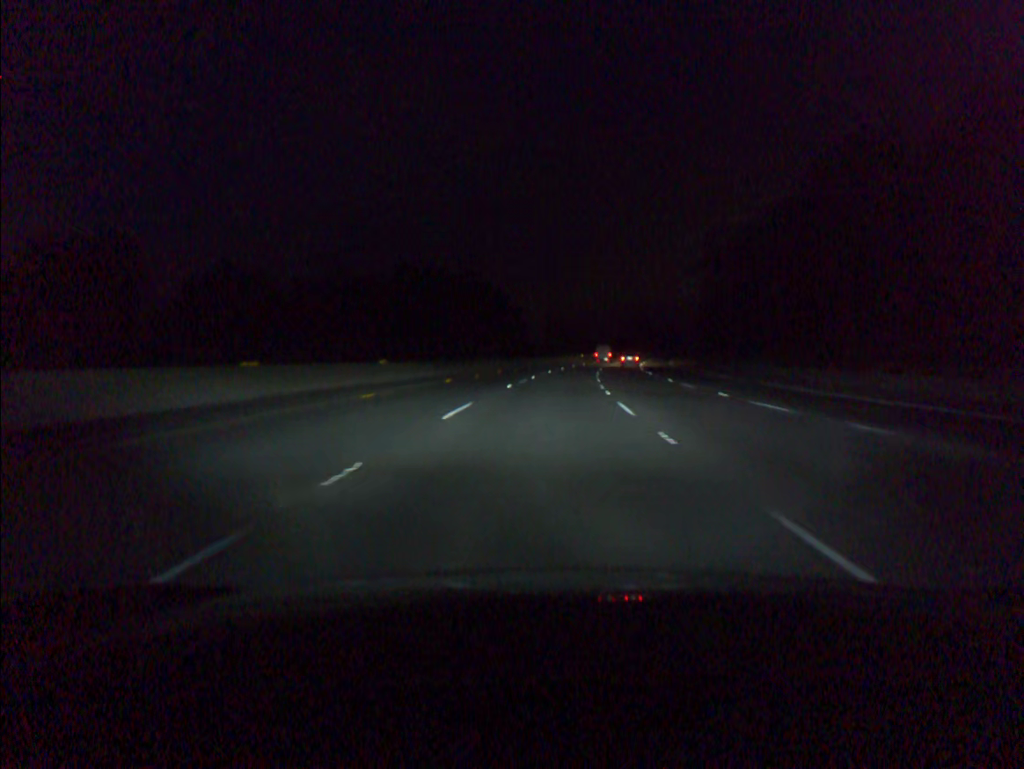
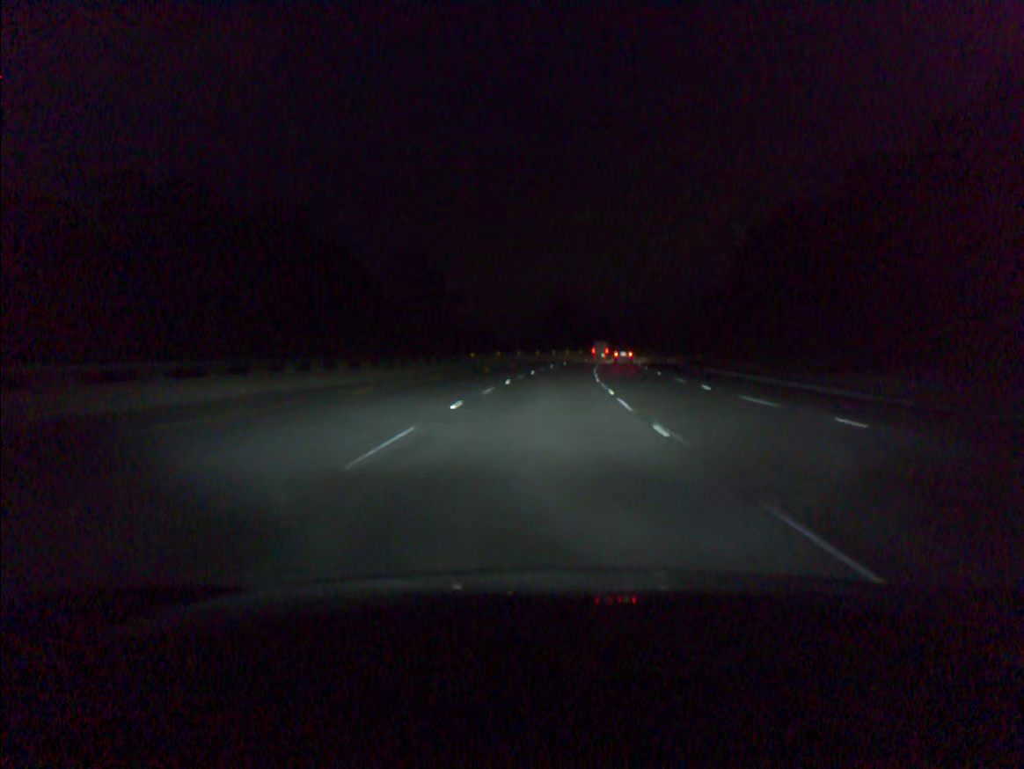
(+5.6, +86.2) m; +7°
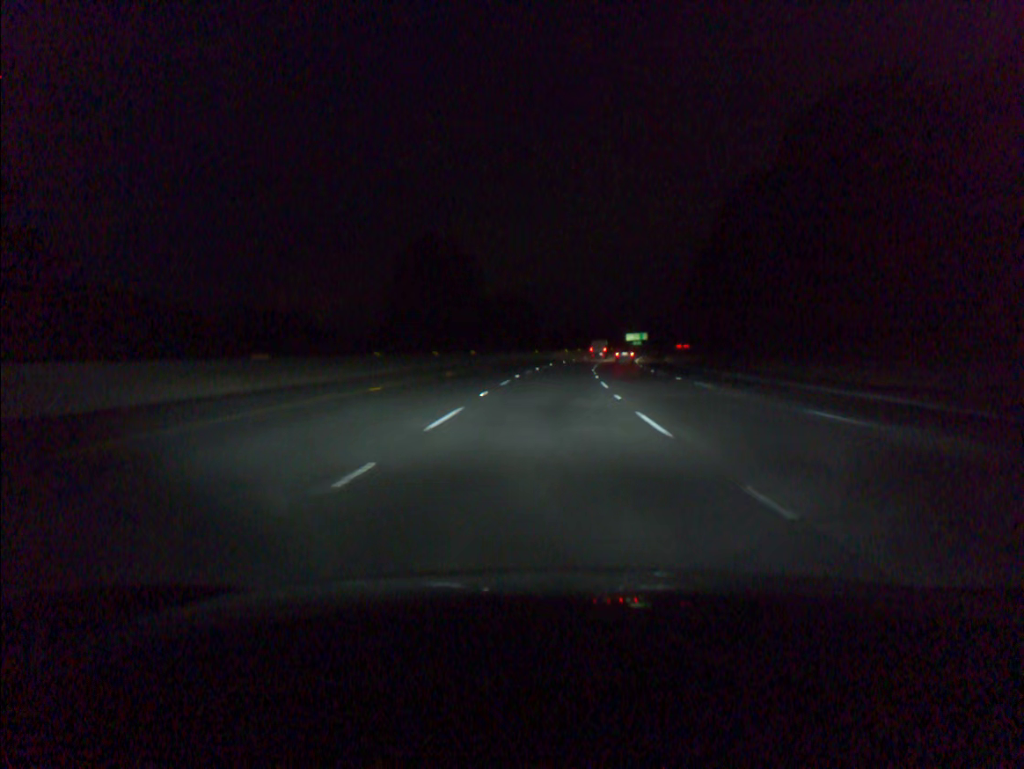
(+5.1, +86.3) m; +7°
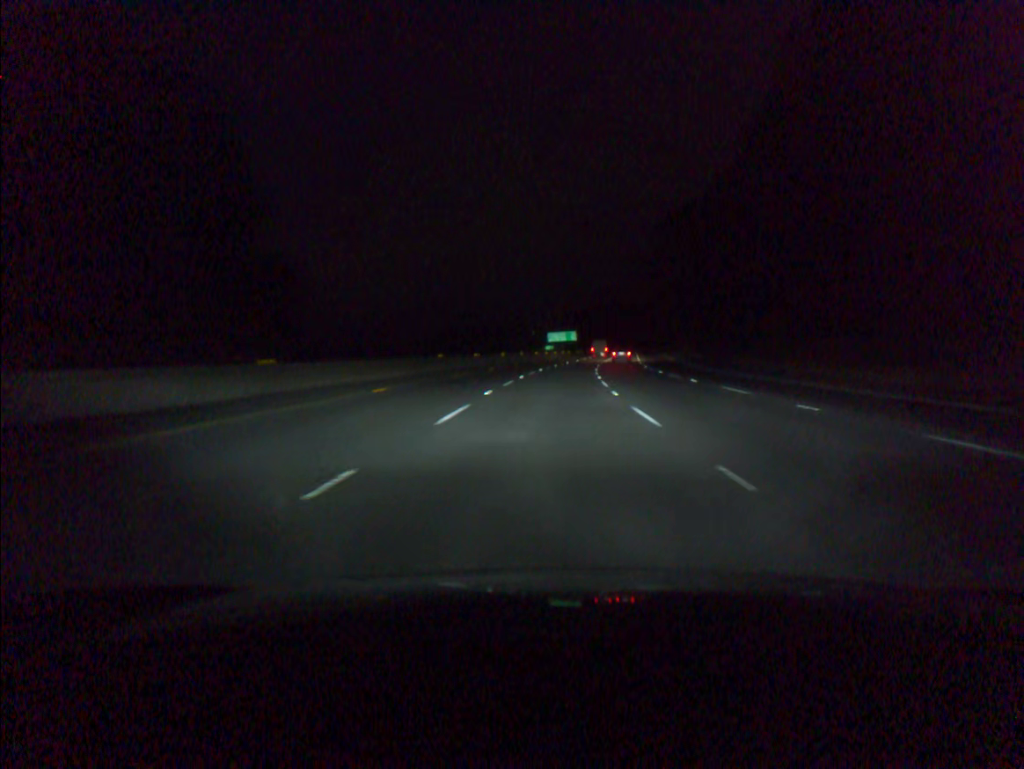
(+5.0, +86.3) m; +7°
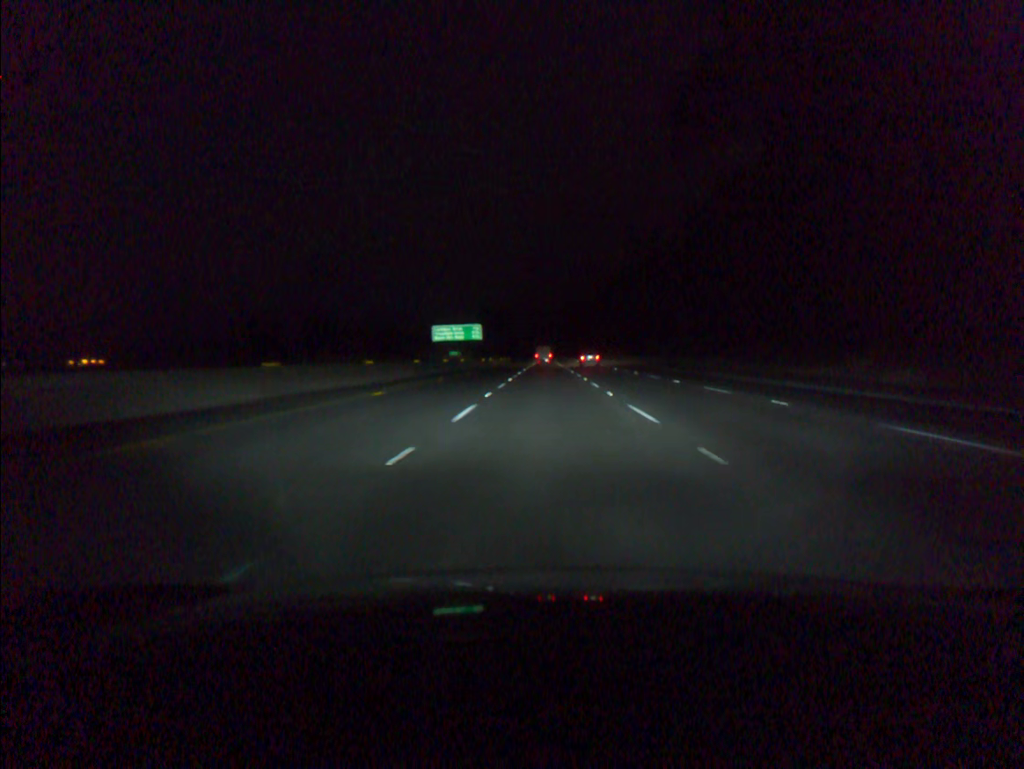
(+5.2, +86.3) m; +6°
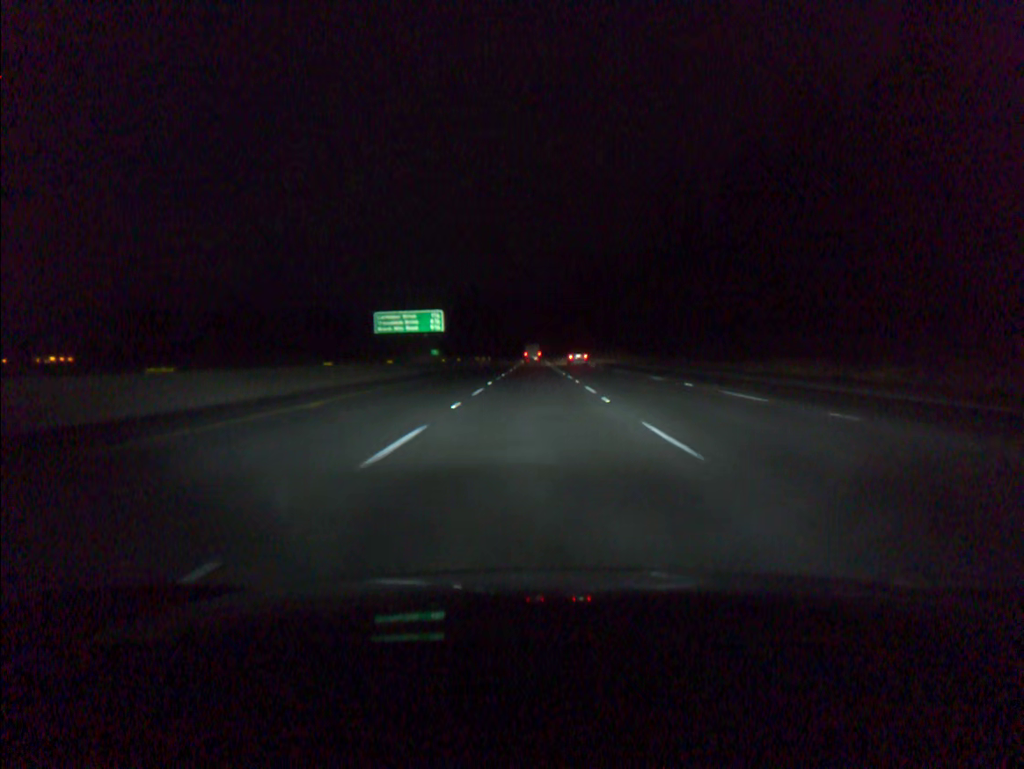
(+0.4, +34.5) m; +1°
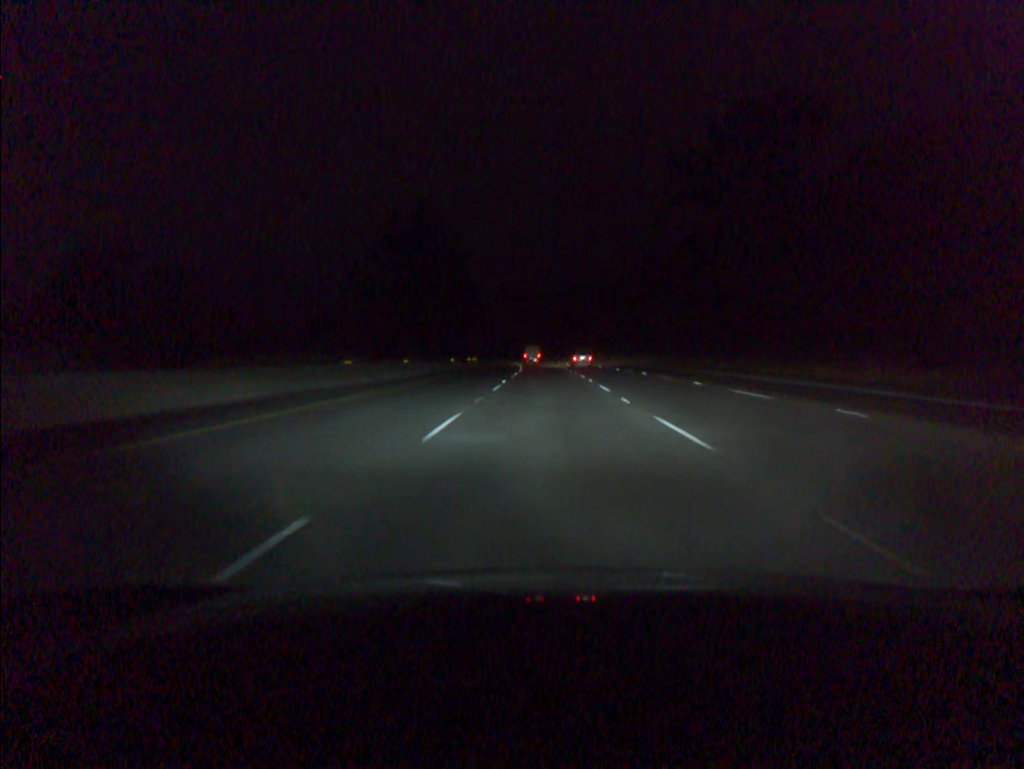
(-0.8, +86.3) m; -1°
